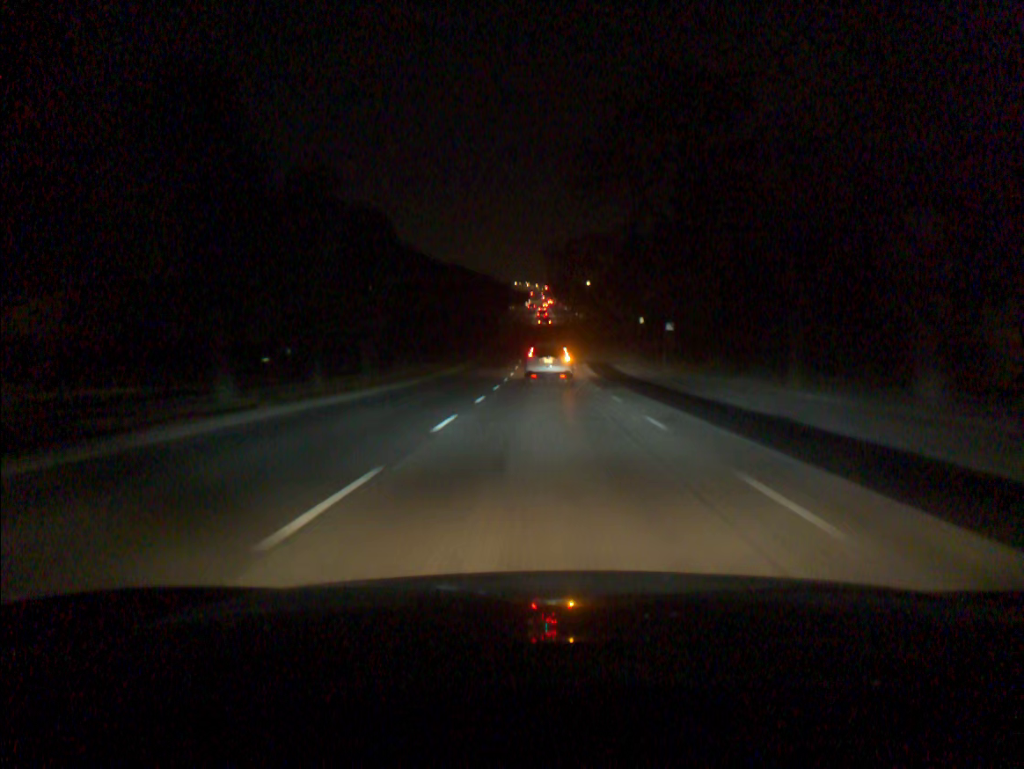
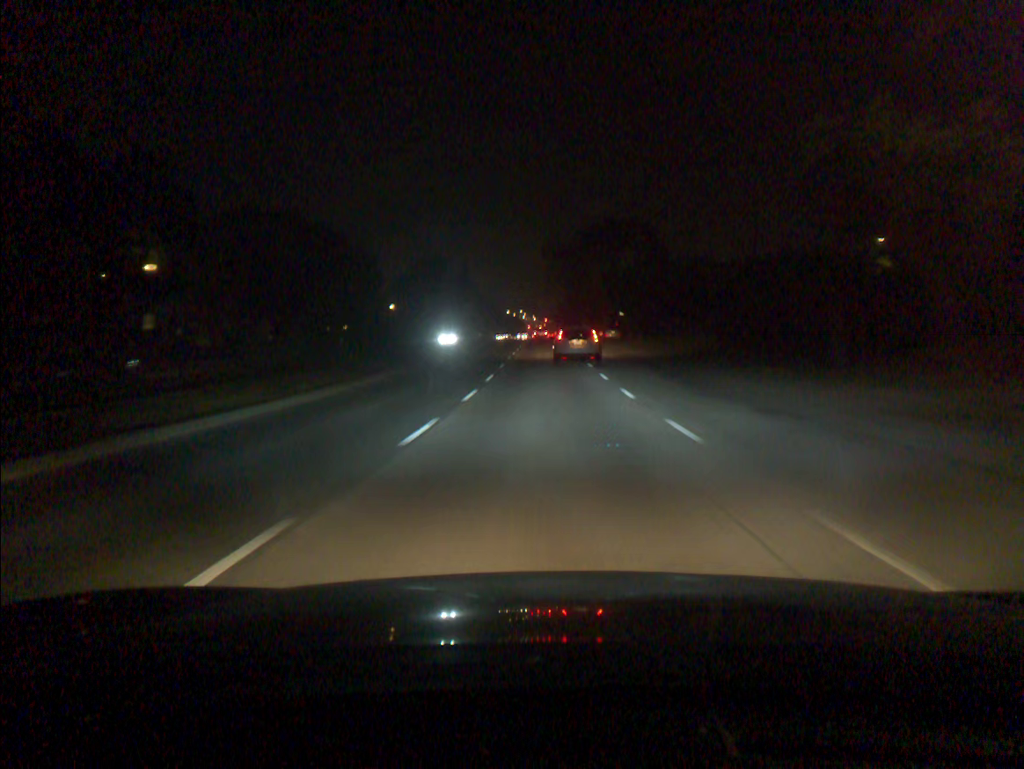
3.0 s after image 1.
(+0.3, +60.7) m; 0°
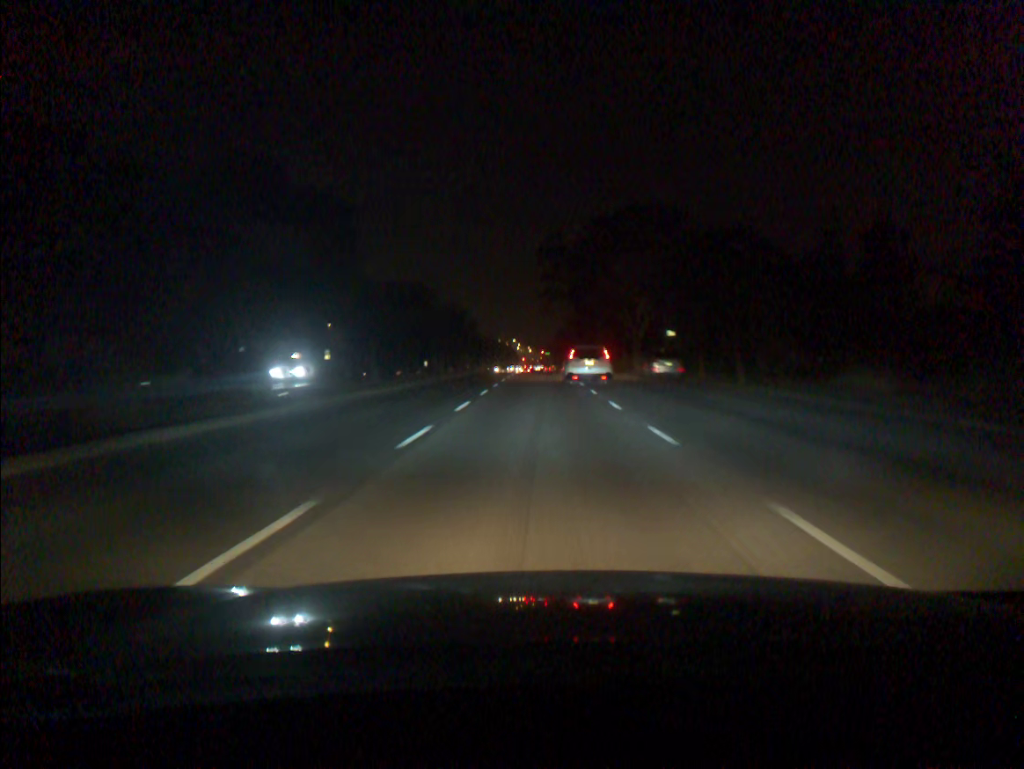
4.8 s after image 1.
(+0.1, +34.9) m; 0°
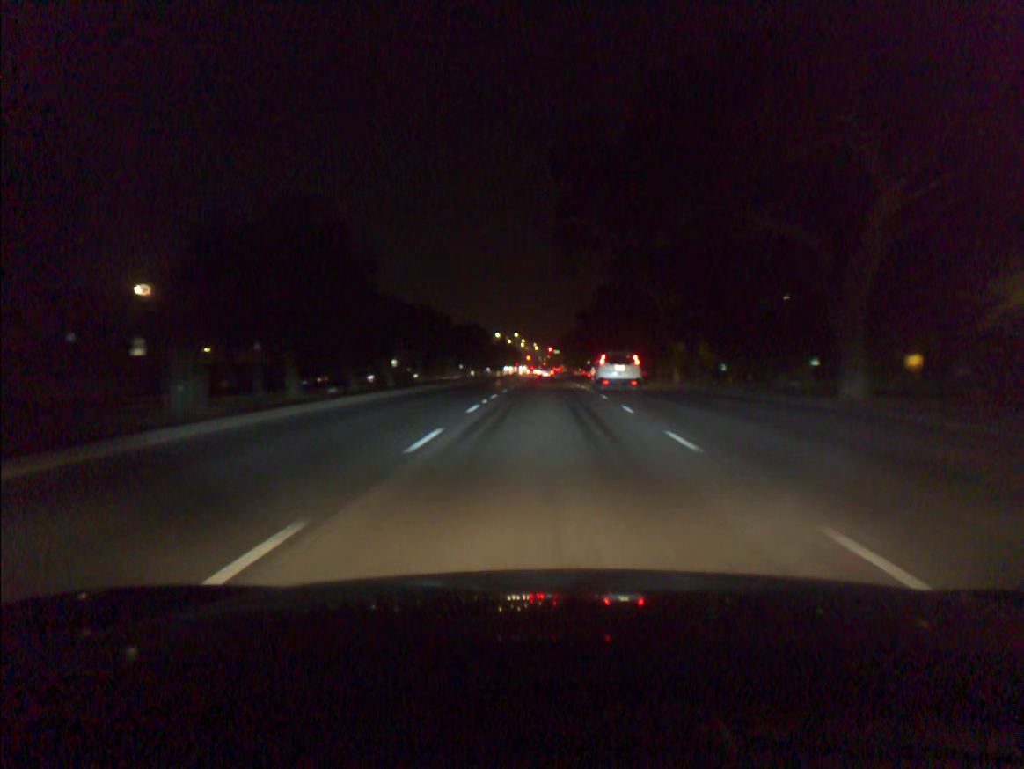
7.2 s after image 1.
(-0.3, +43.8) m; 0°
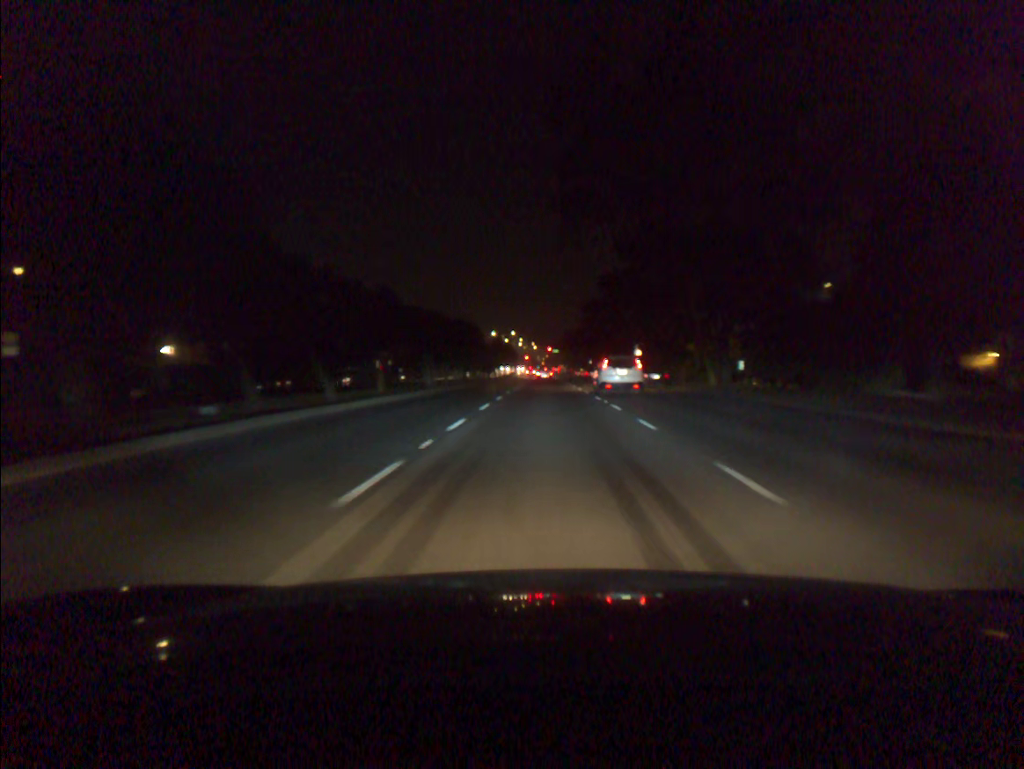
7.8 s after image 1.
(0.0, +10.8) m; 0°
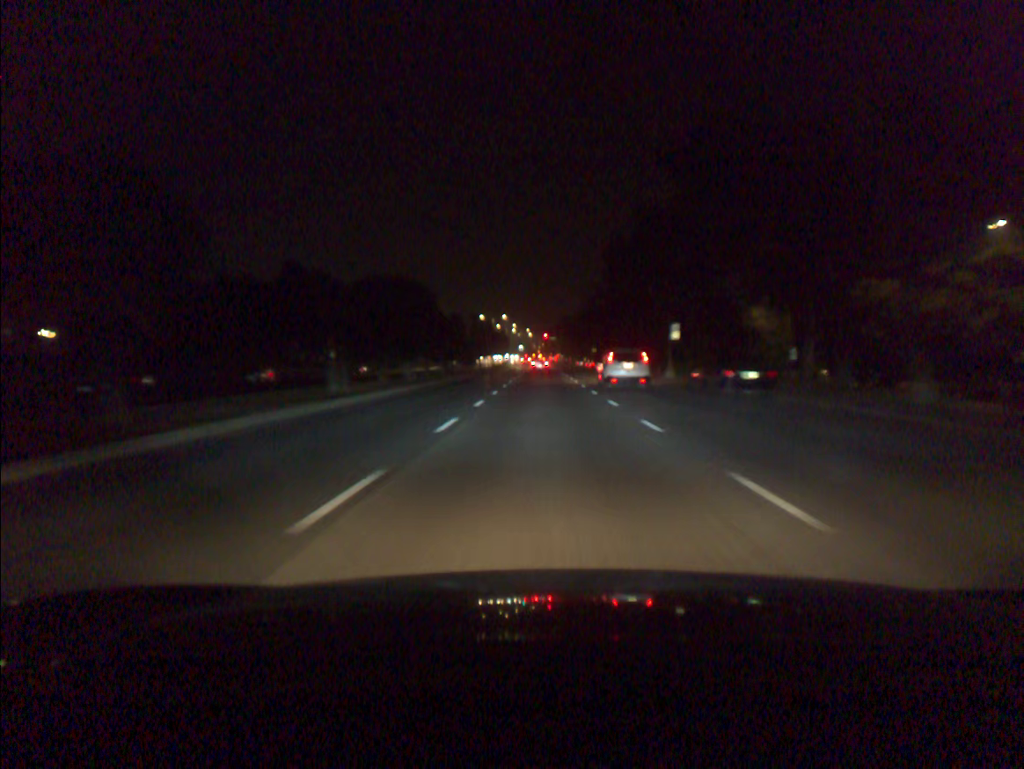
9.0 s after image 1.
(0.0, +22.0) m; 0°
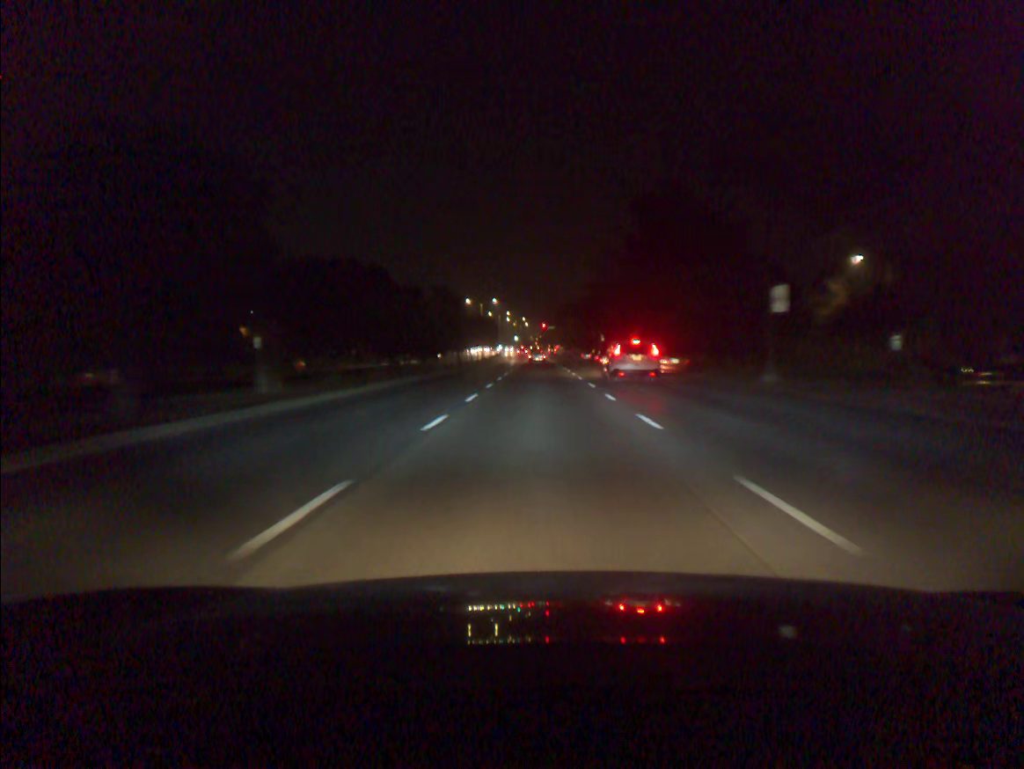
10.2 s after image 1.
(0.0, +22.5) m; 0°
